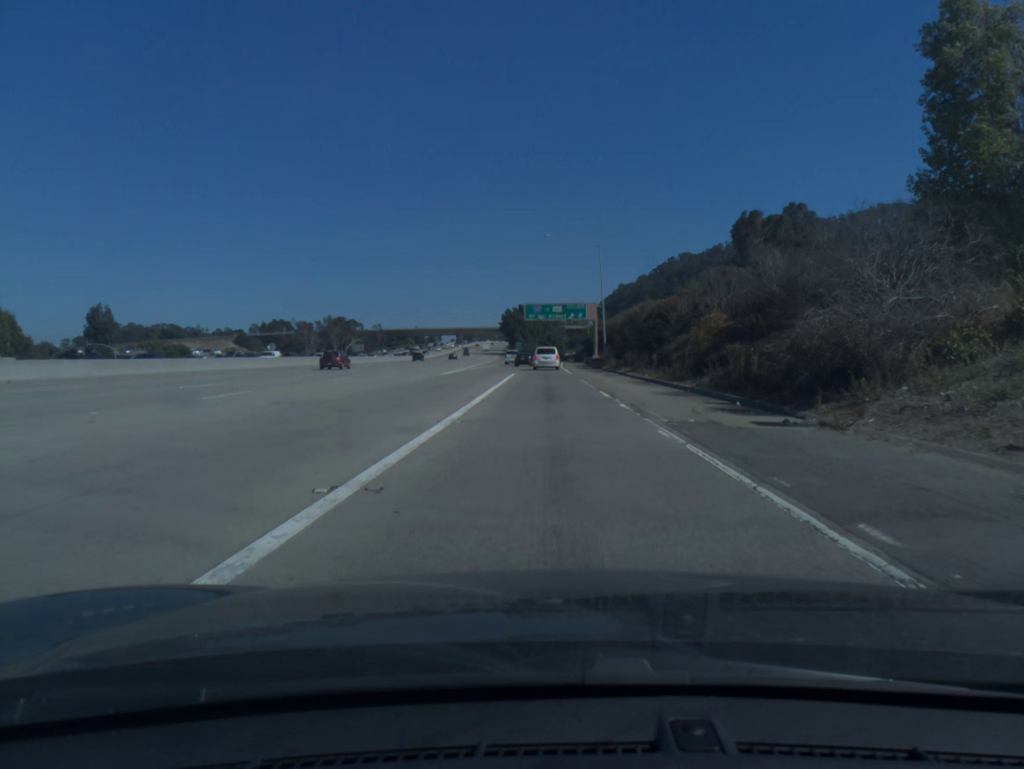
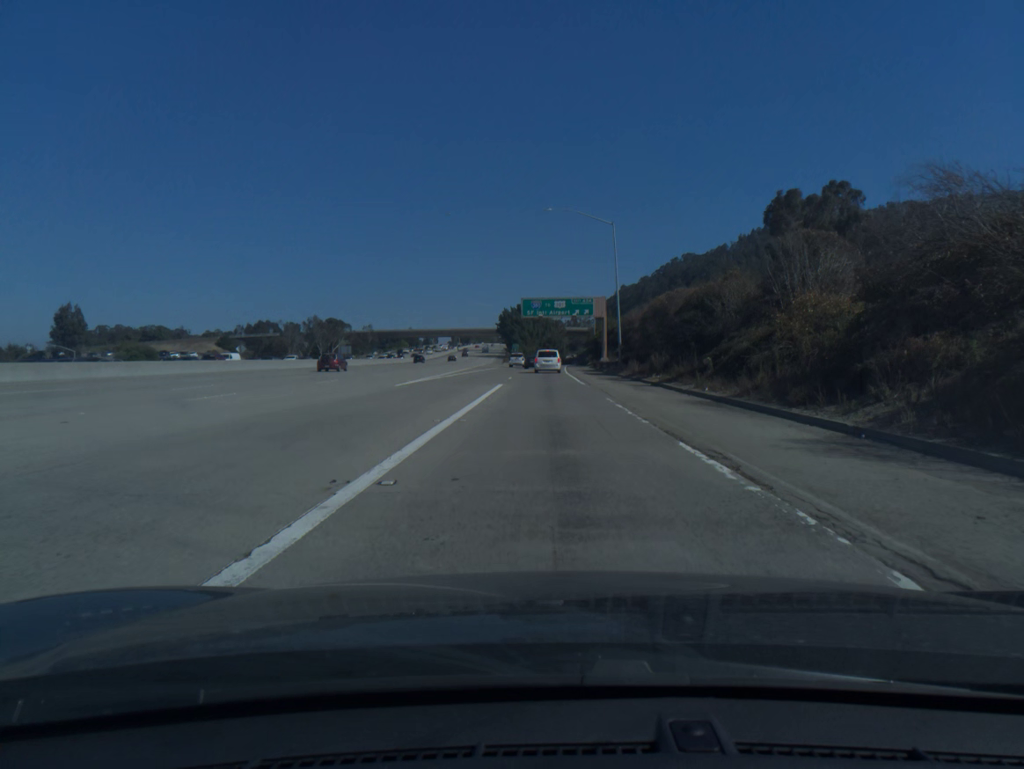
(0.0, +14.1) m; 0°
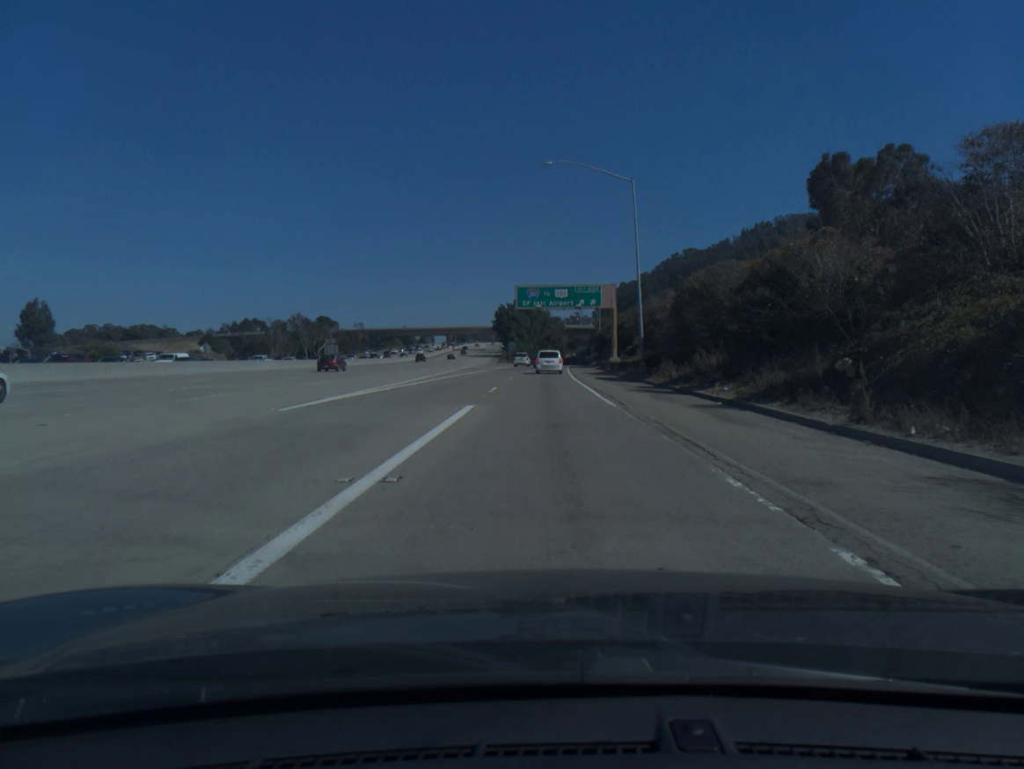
(0.0, +14.1) m; 0°
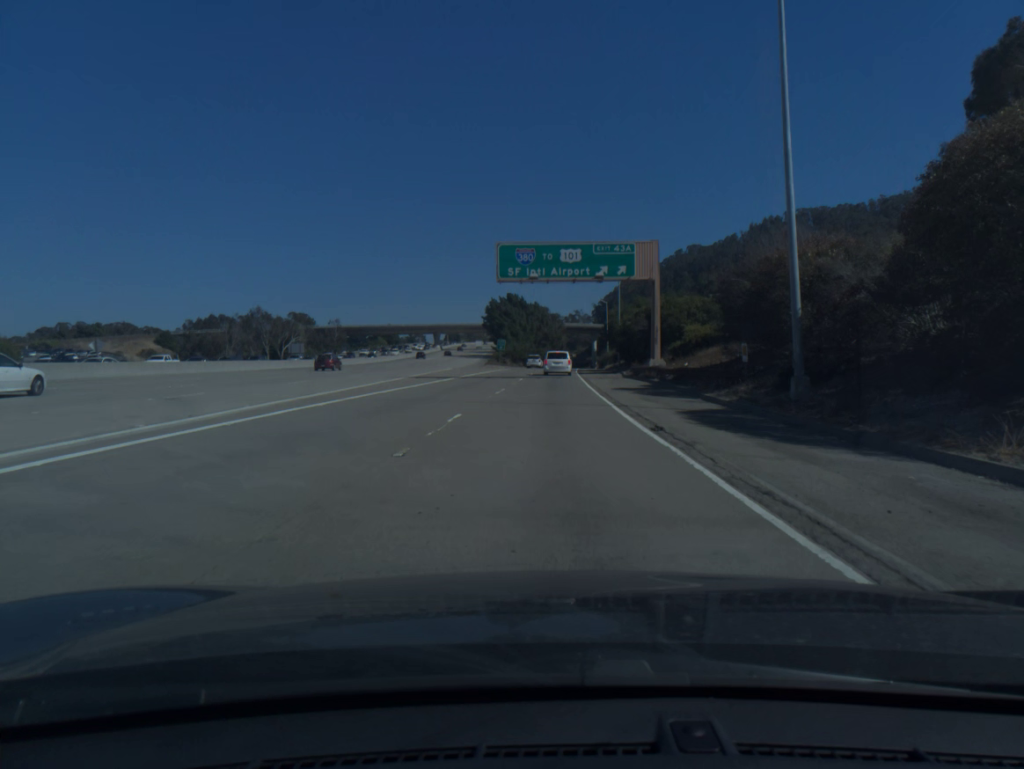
(0.0, +28.2) m; 0°
